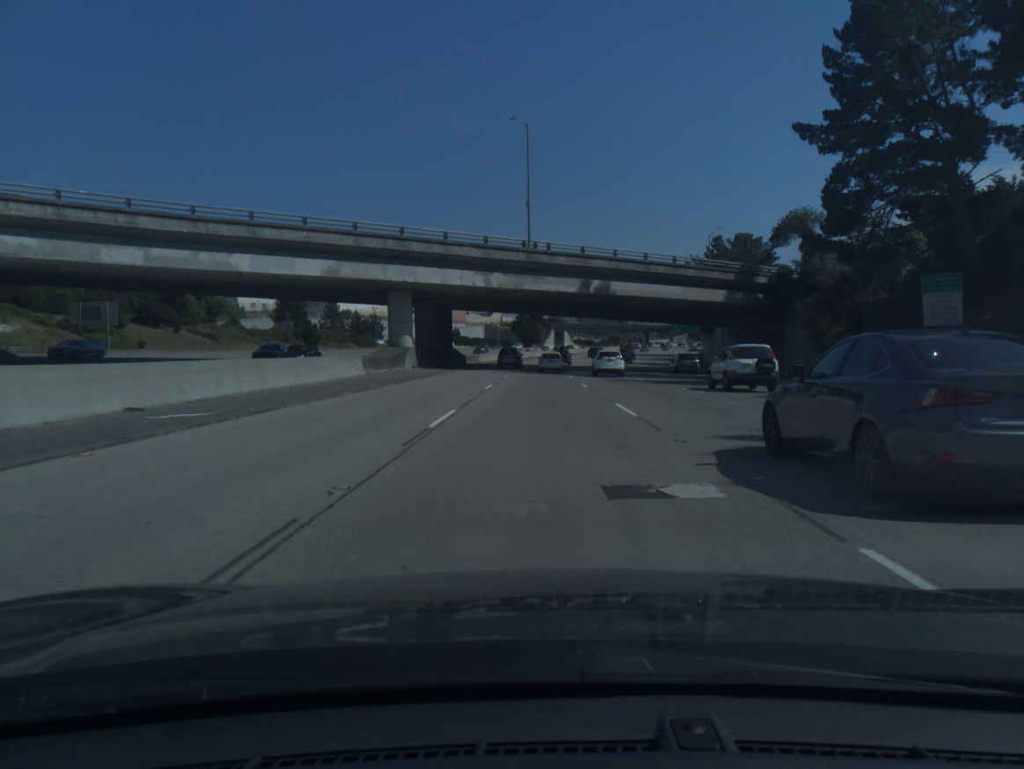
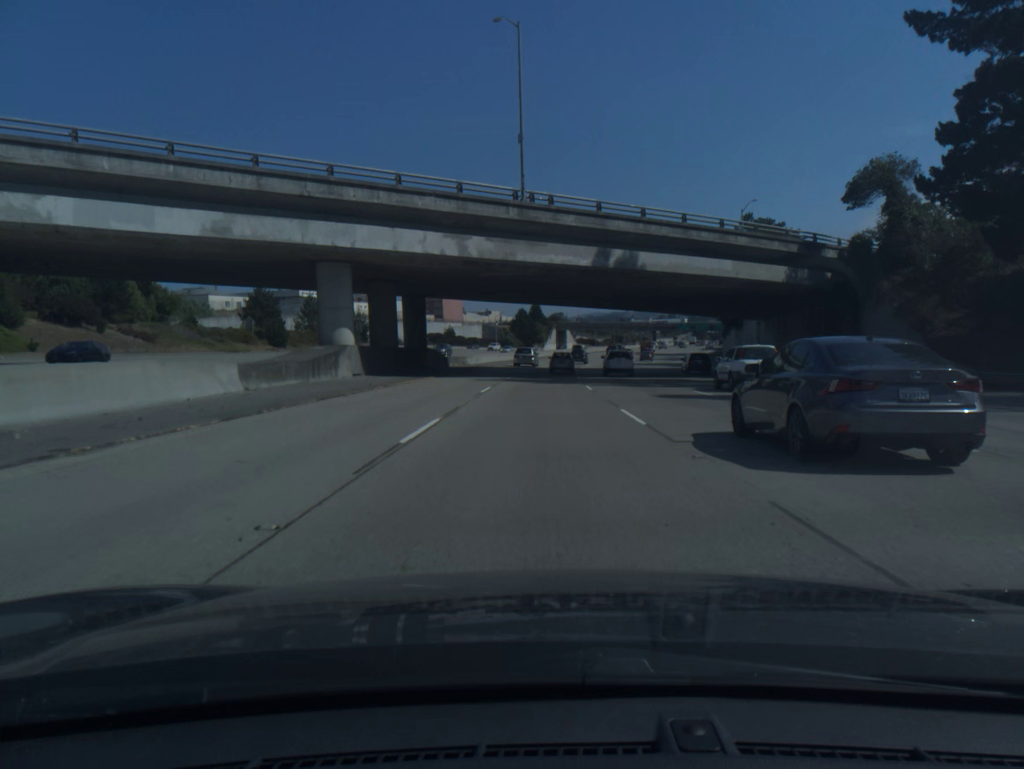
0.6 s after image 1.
(0.0, +16.5) m; 0°
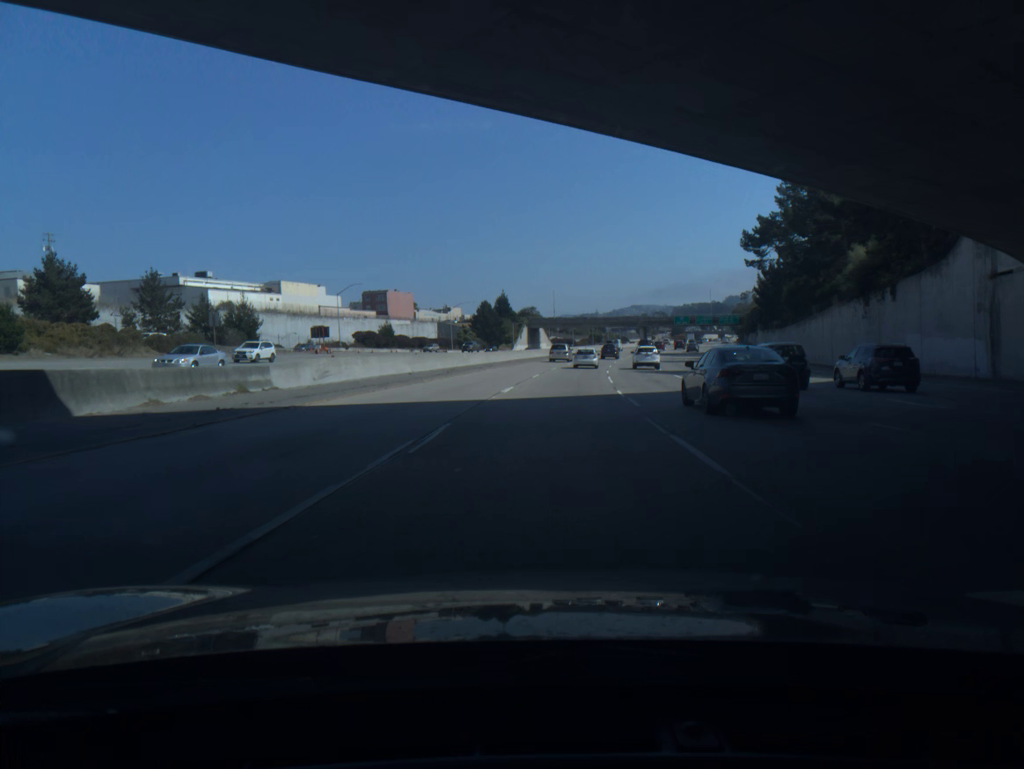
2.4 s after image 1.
(+0.4, +49.4) m; +2°
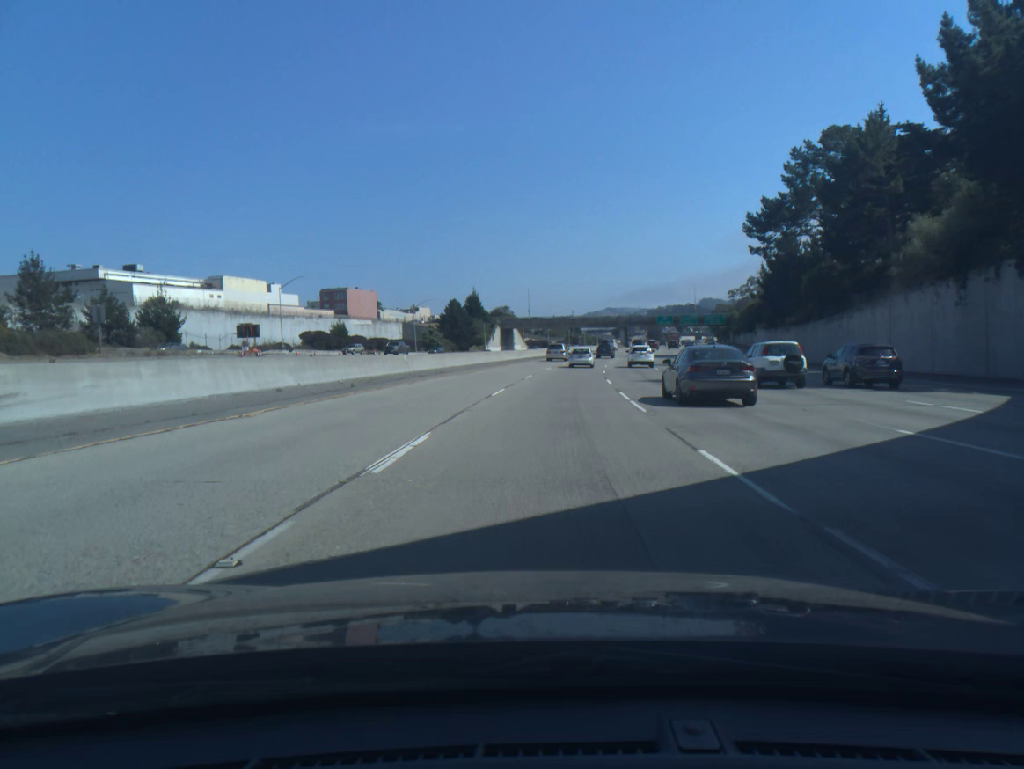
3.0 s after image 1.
(+0.2, +16.5) m; +2°
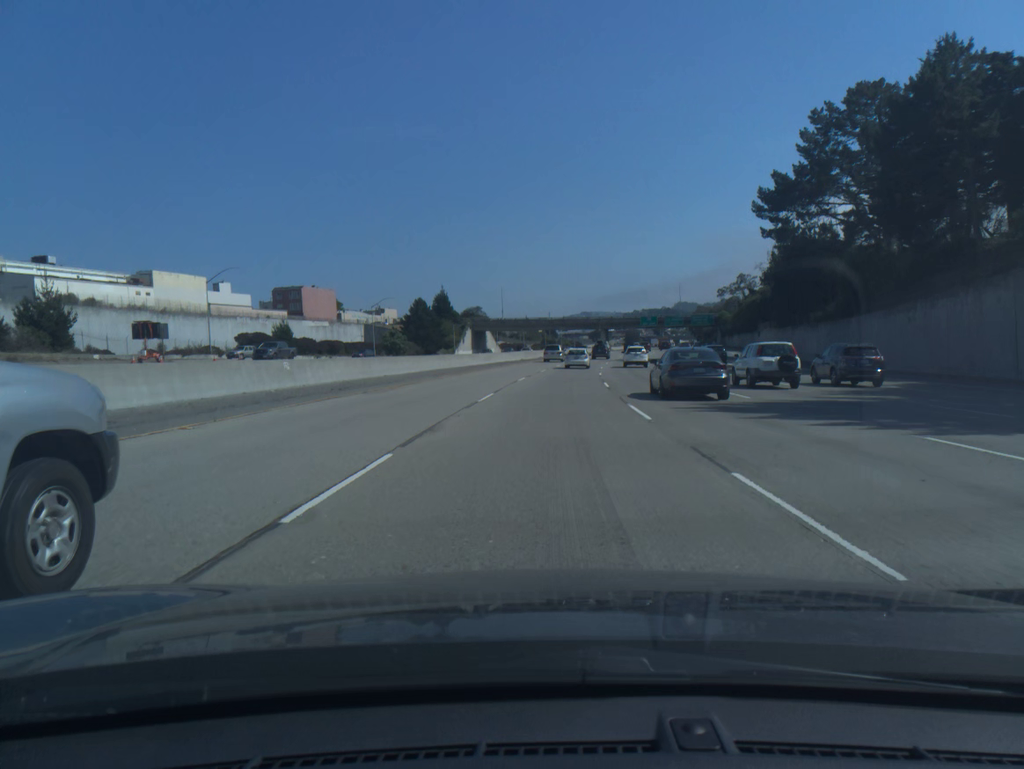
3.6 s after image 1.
(+0.2, +16.4) m; +2°
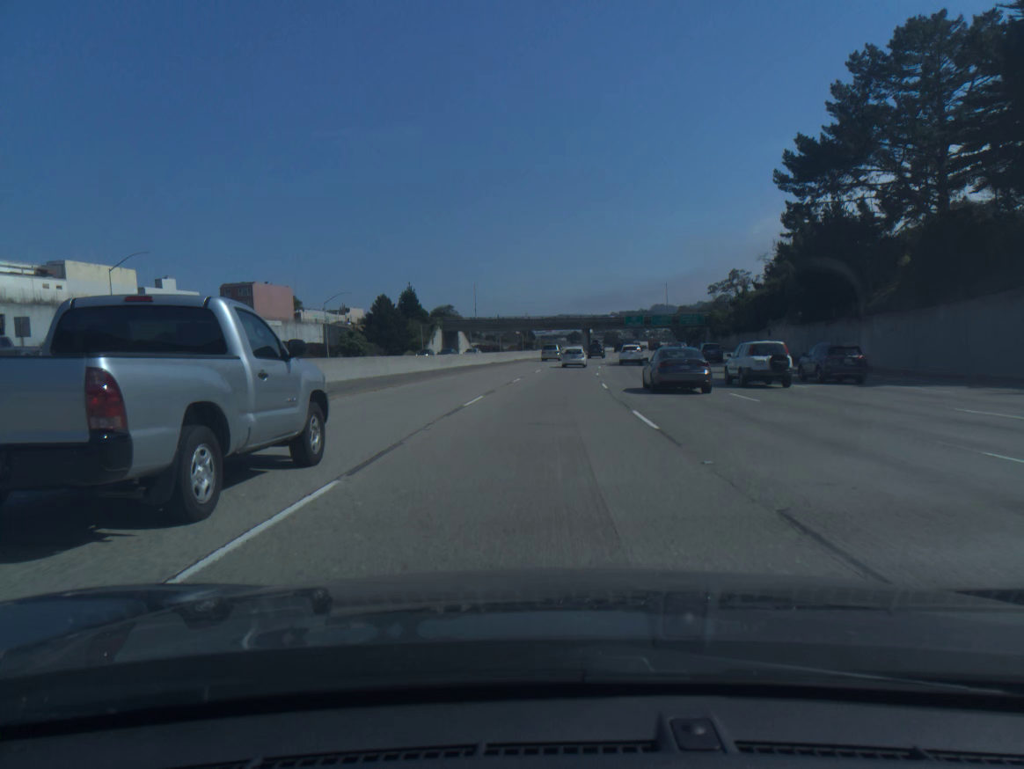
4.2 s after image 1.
(+0.2, +16.4) m; +2°
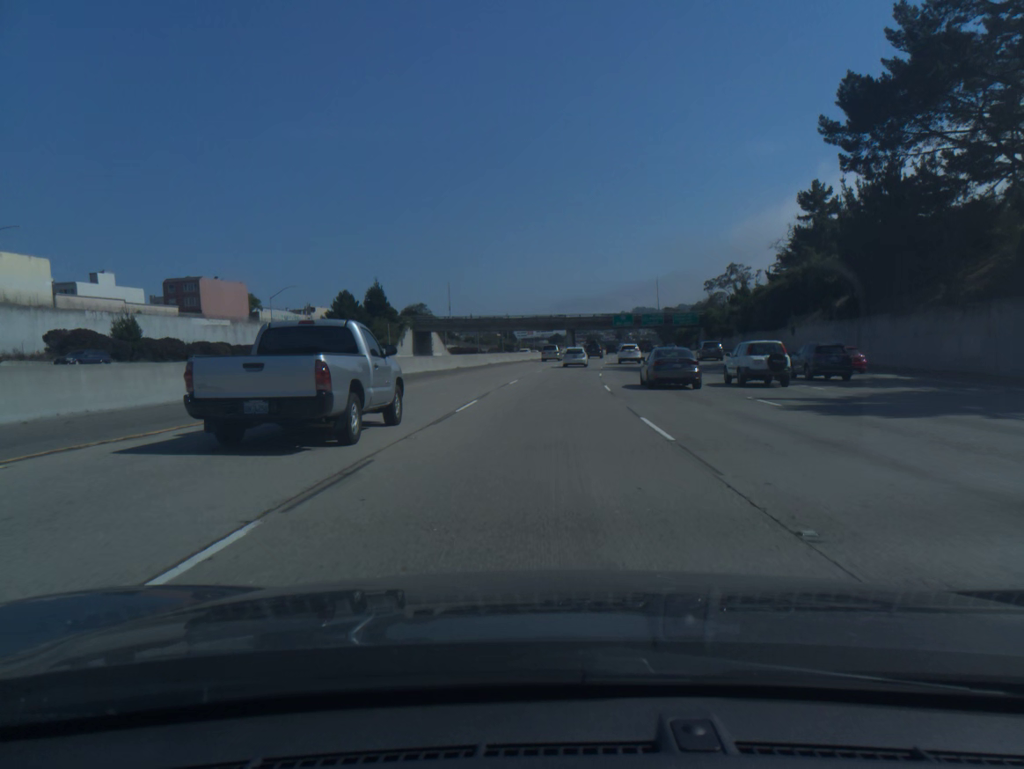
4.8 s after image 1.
(+0.2, +16.4) m; +1°
